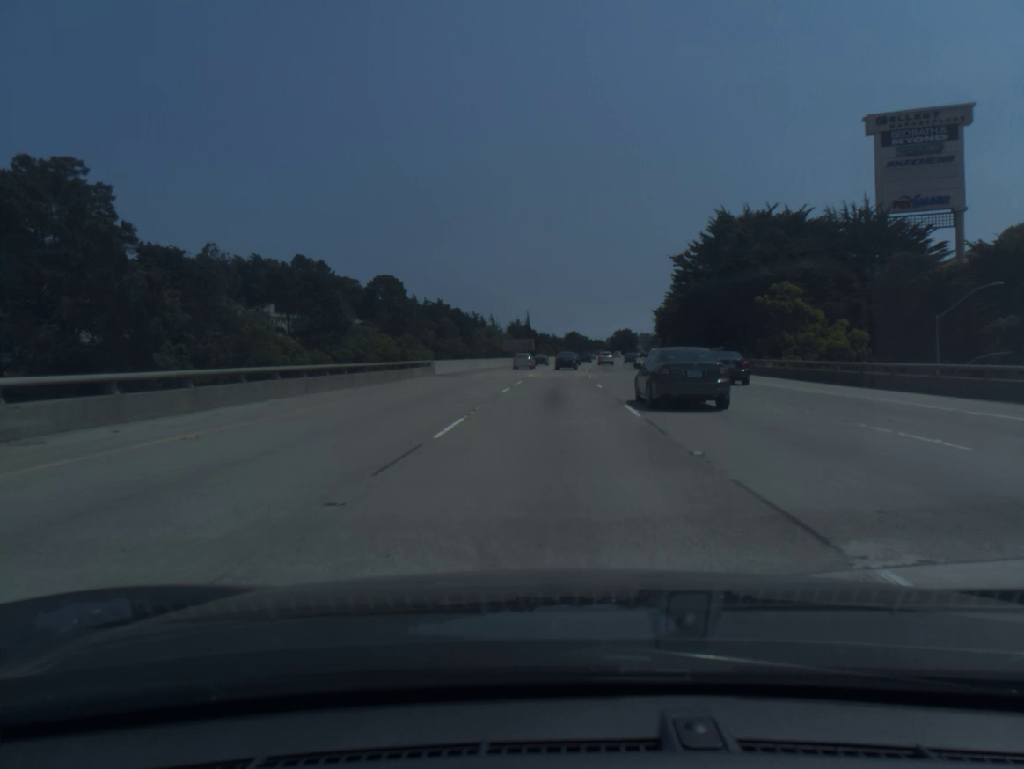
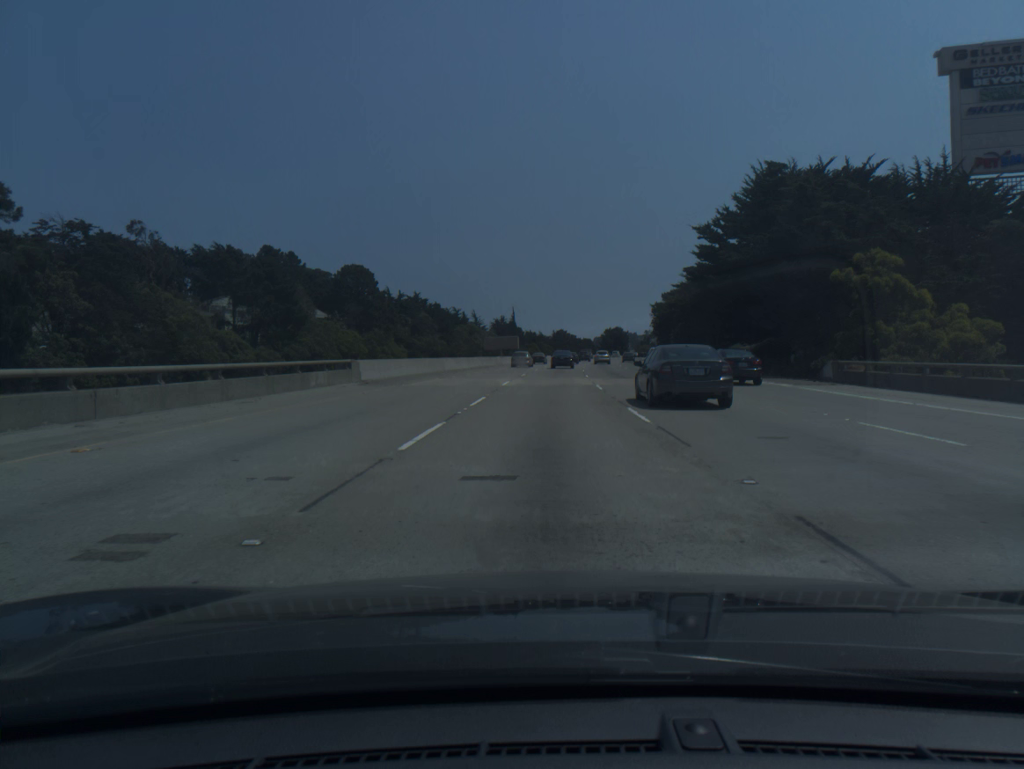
(+0.1, +16.9) m; +1°
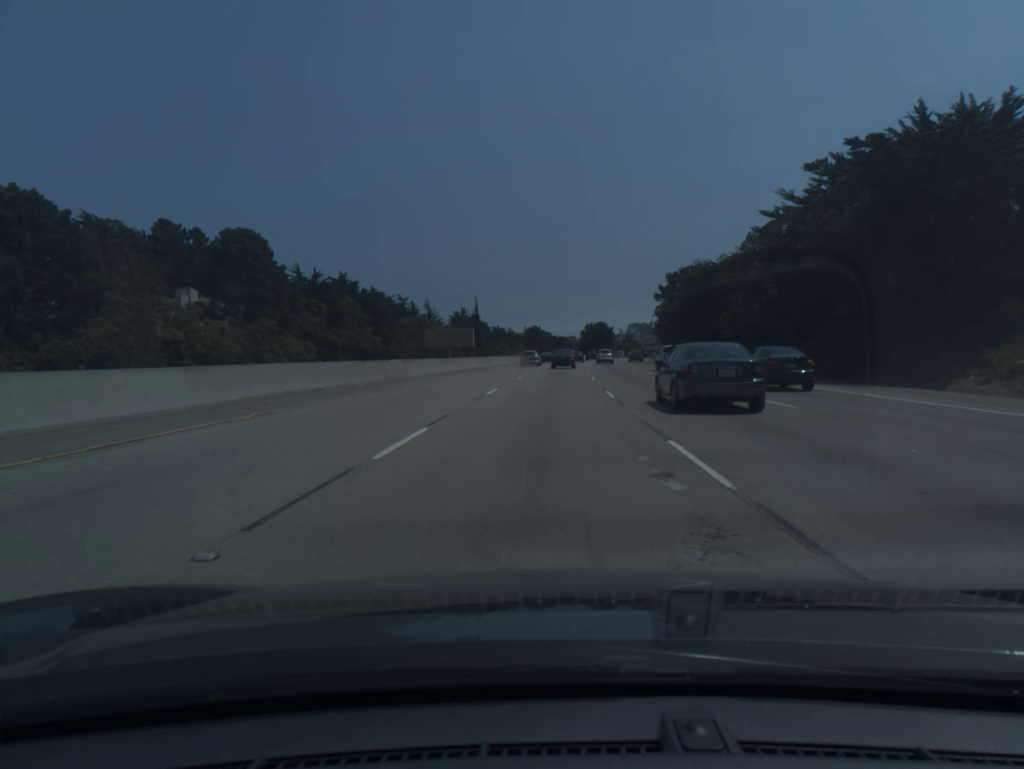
(+1.0, +50.4) m; +2°
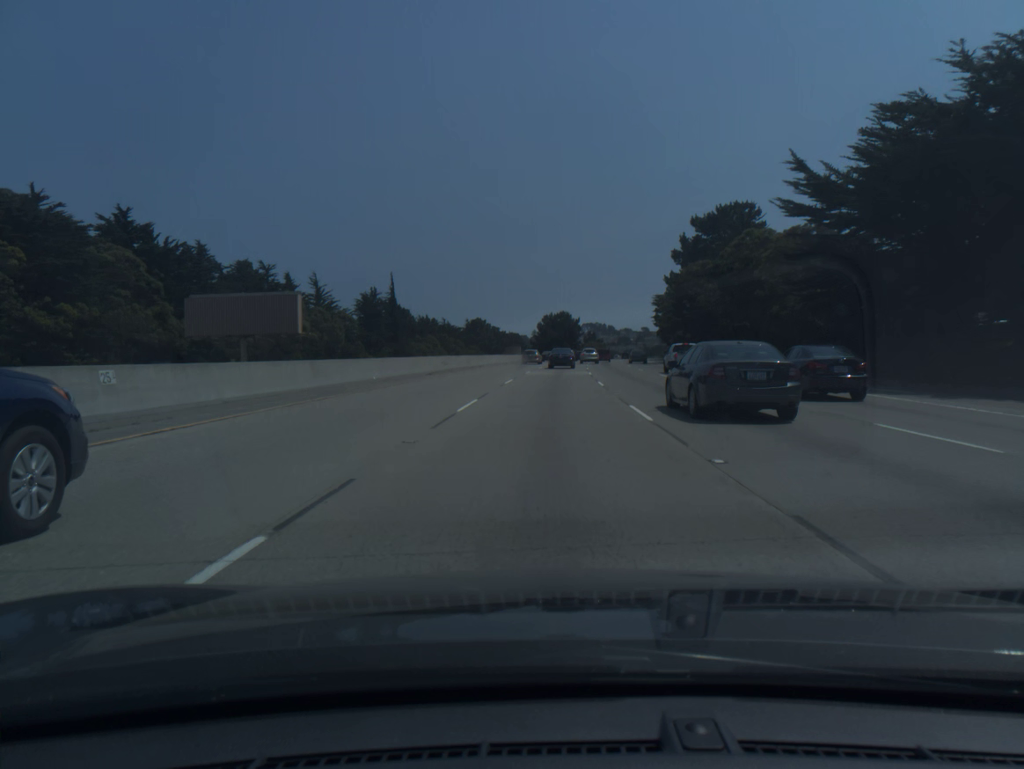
(+1.7, +66.2) m; +3°
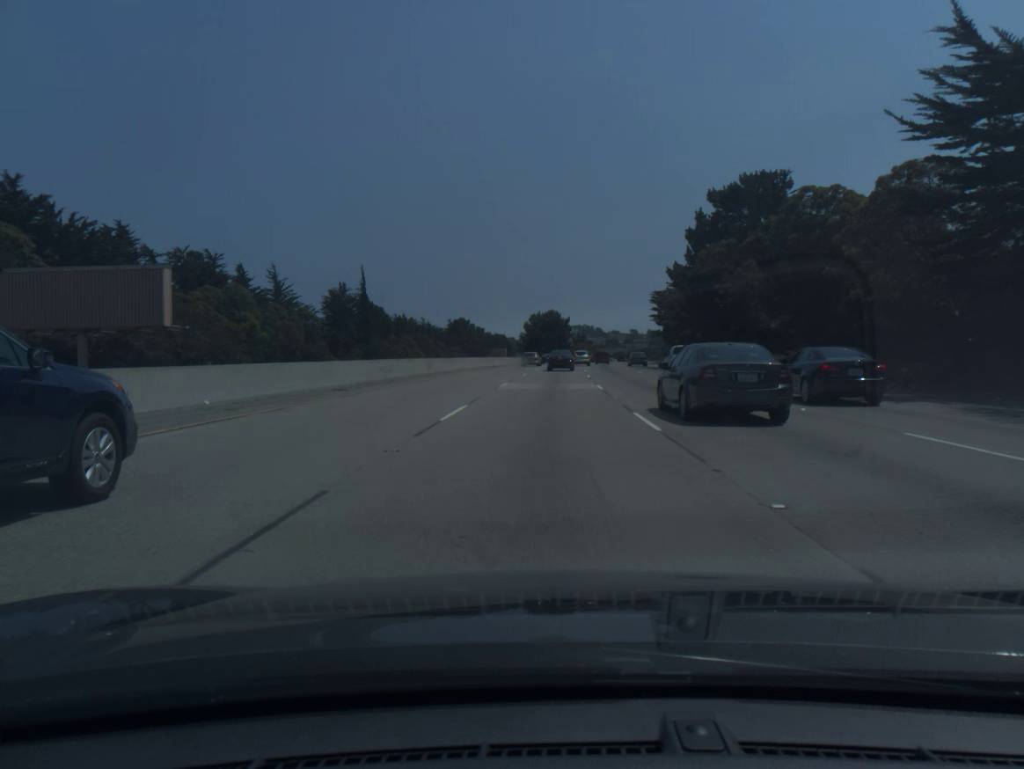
(+0.1, +16.1) m; +1°
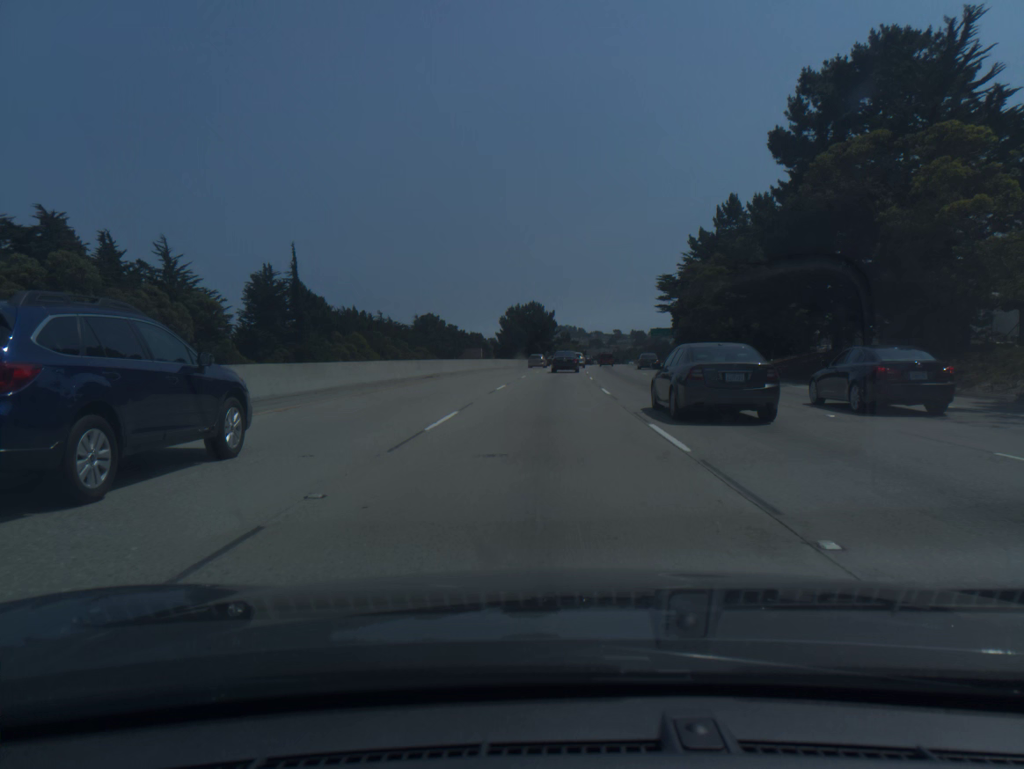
(+0.4, +31.7) m; +1°
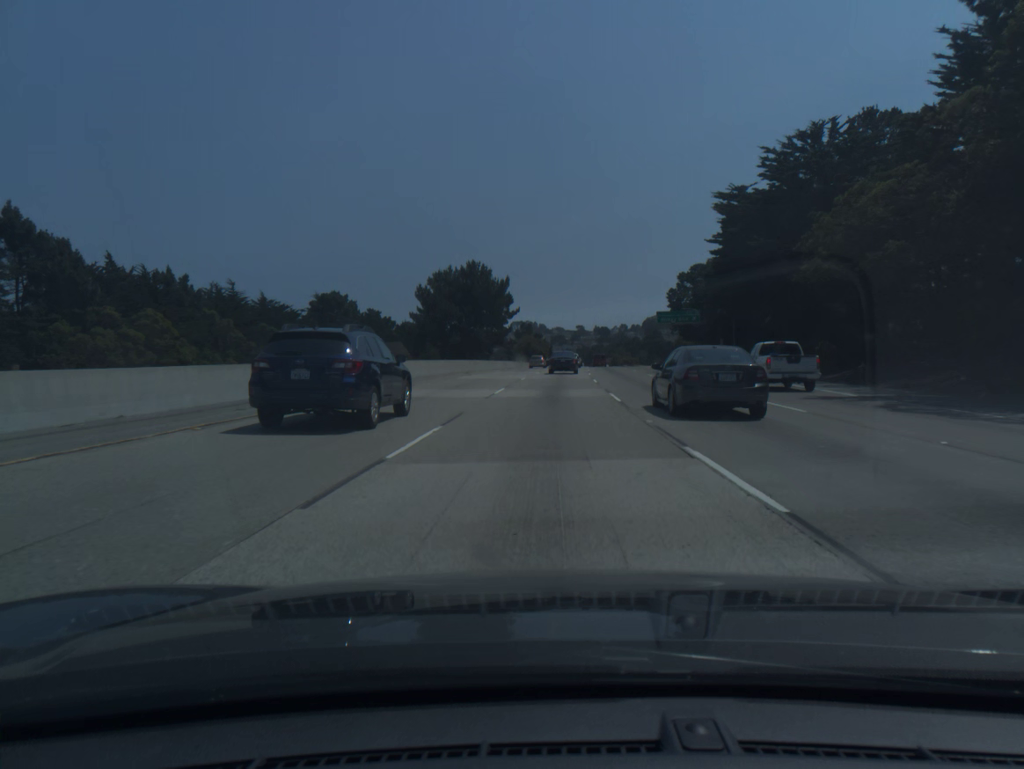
(+1.5, +62.1) m; +3°
